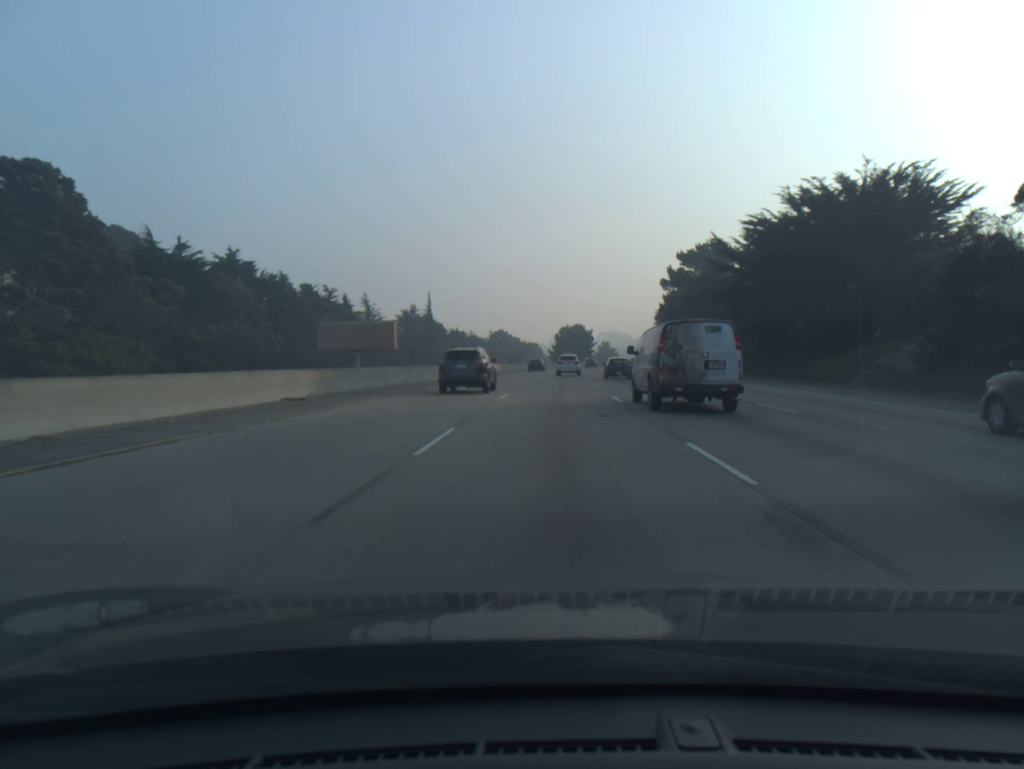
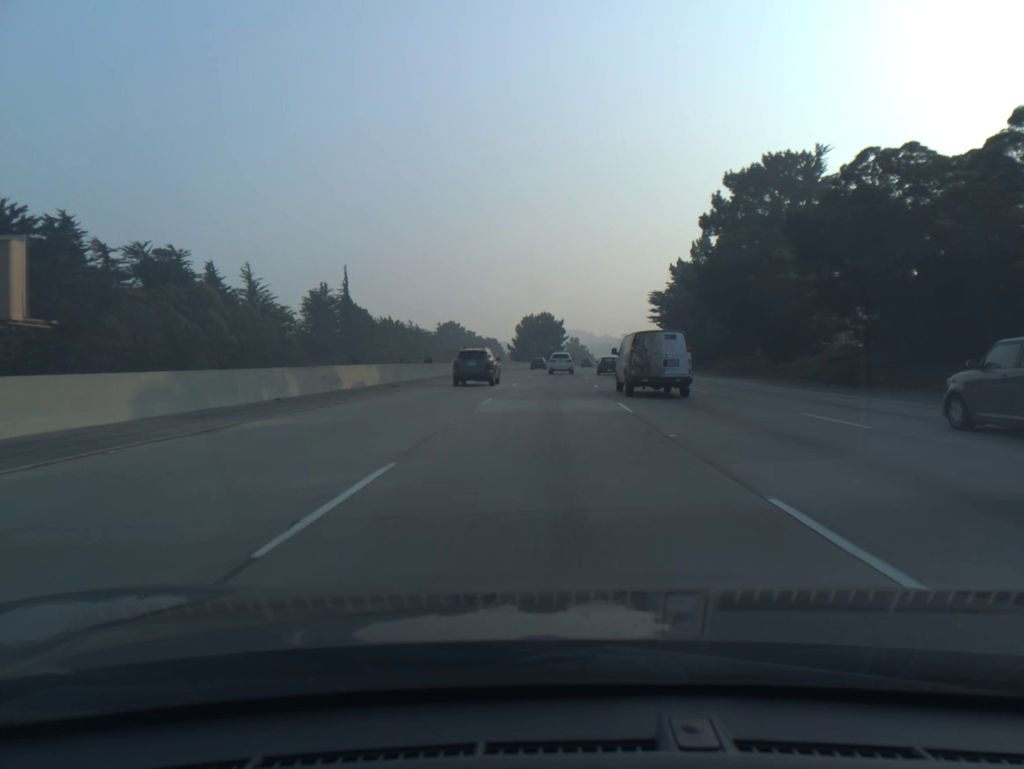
(+1.1, +48.4) m; +3°
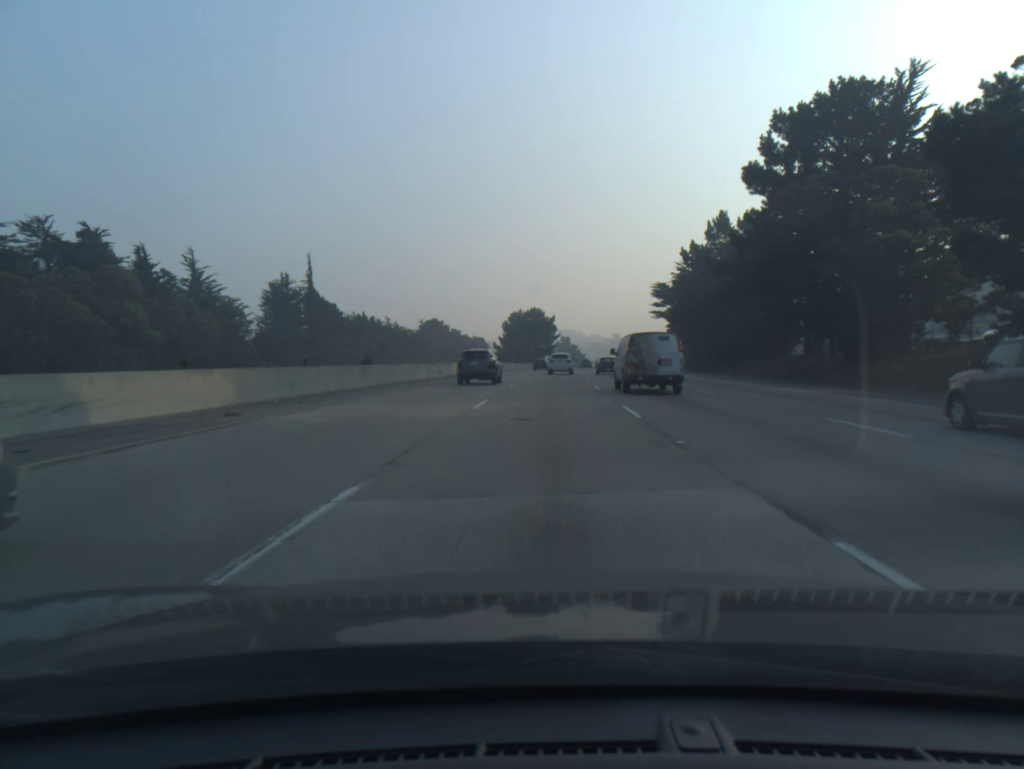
(+0.1, +16.2) m; +1°
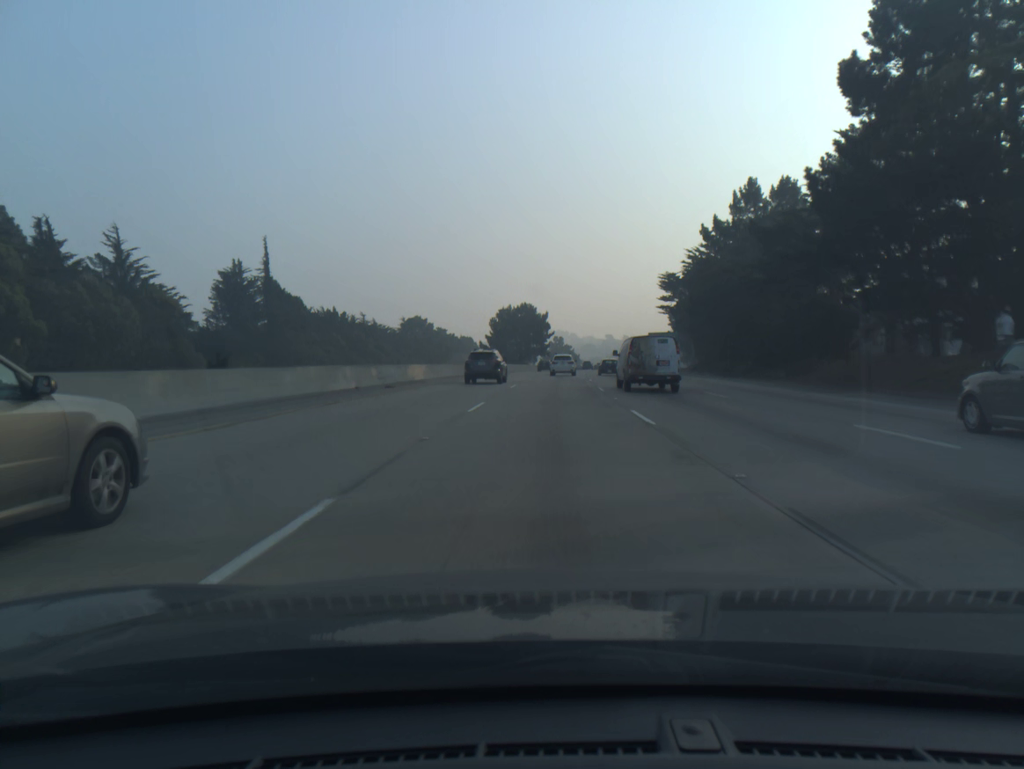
(+0.1, +16.2) m; +1°
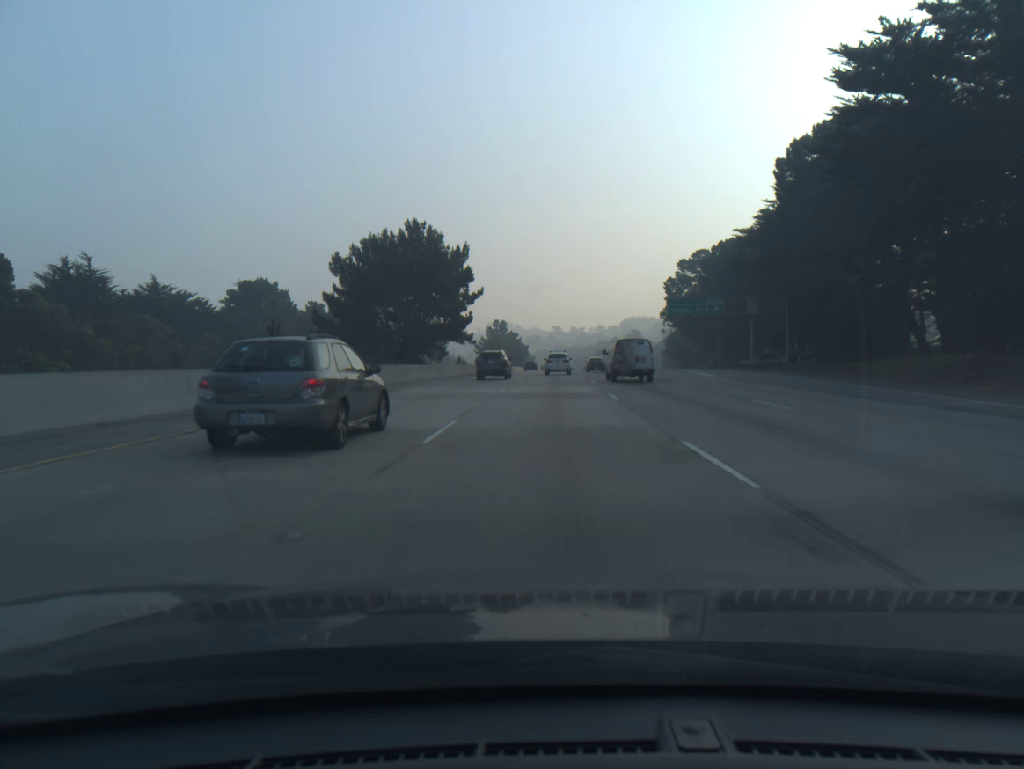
(+2.6, +80.5) m; +4°
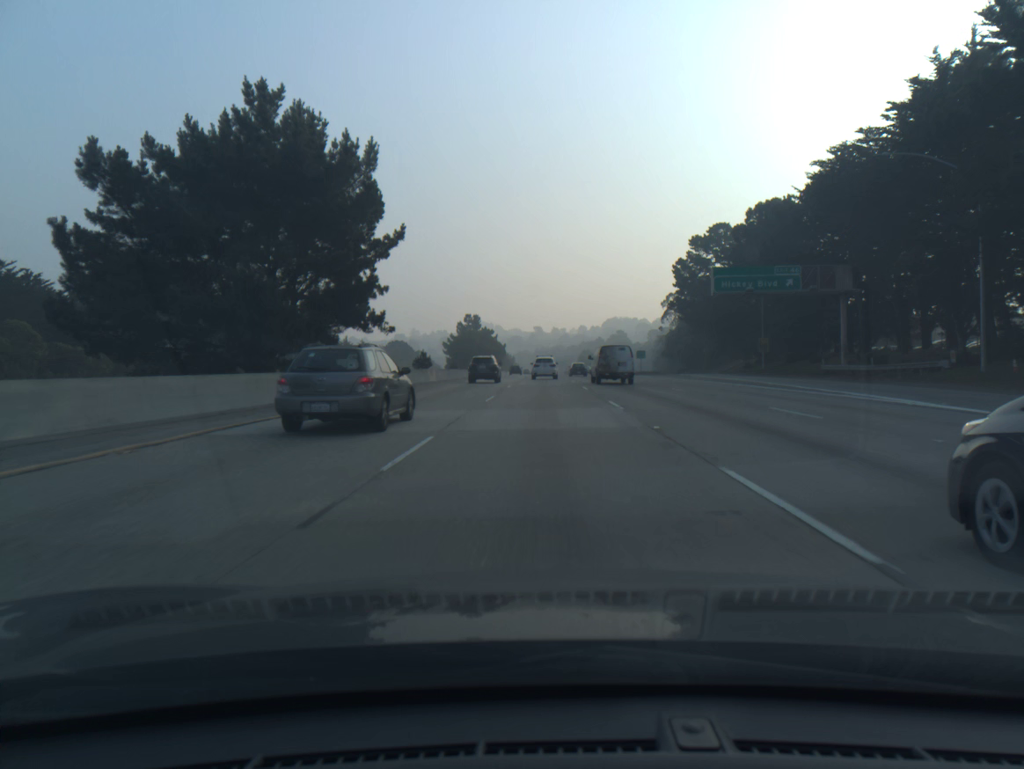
(+0.4, +31.8) m; +1°
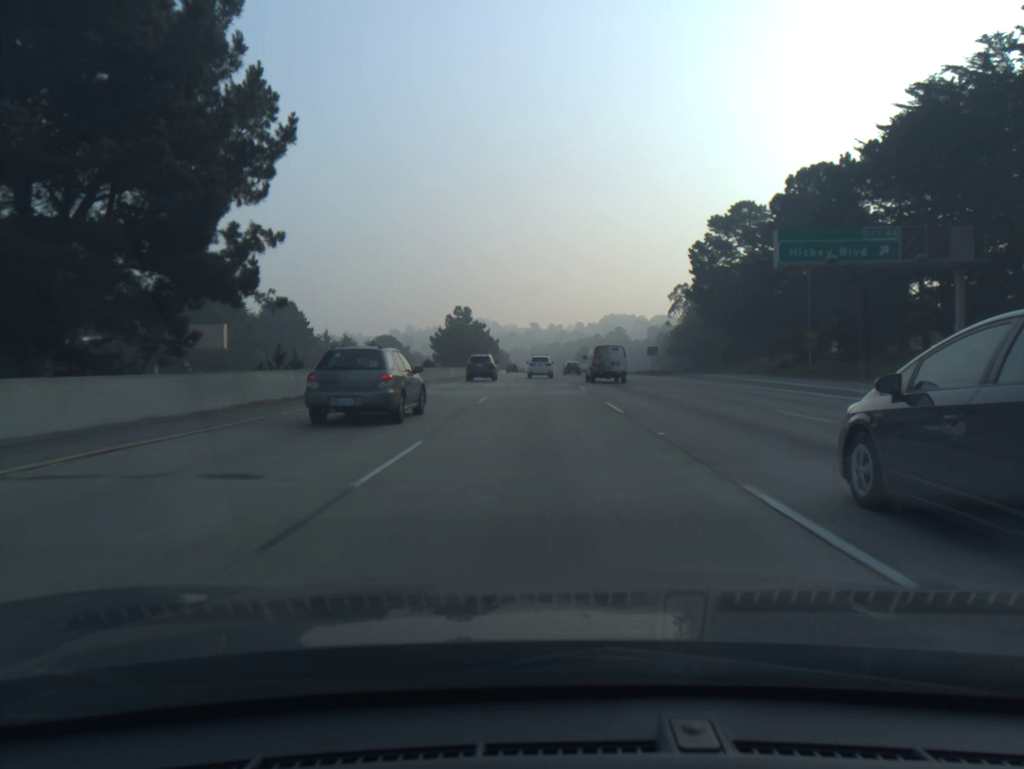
(0.0, +15.9) m; 0°
